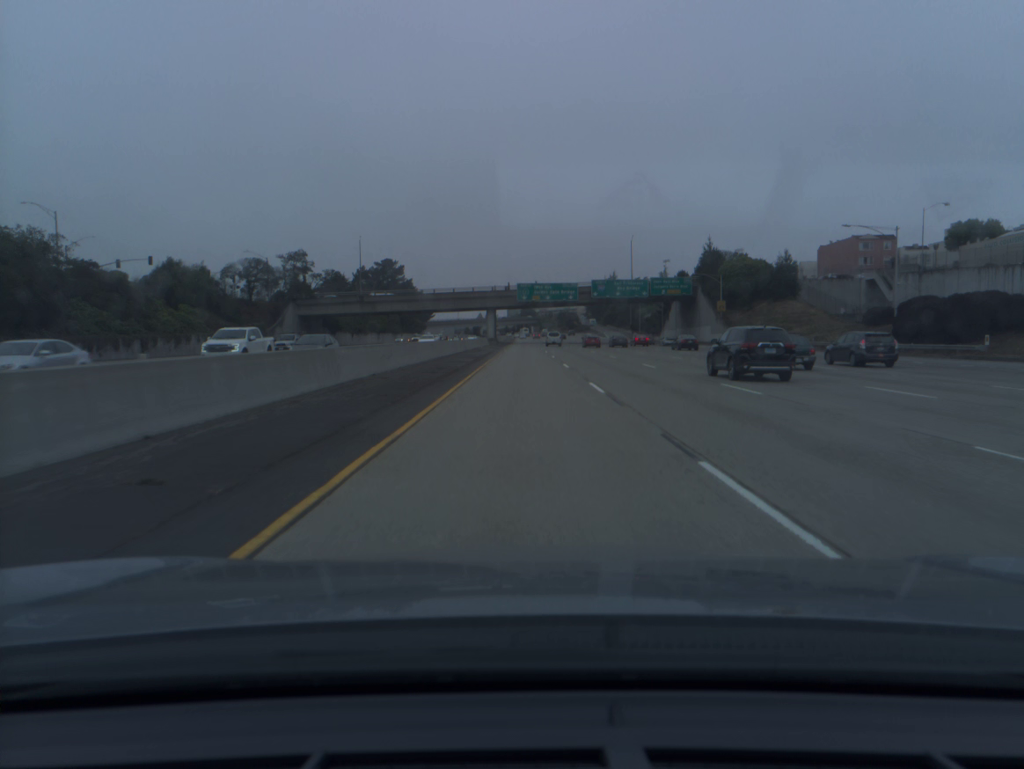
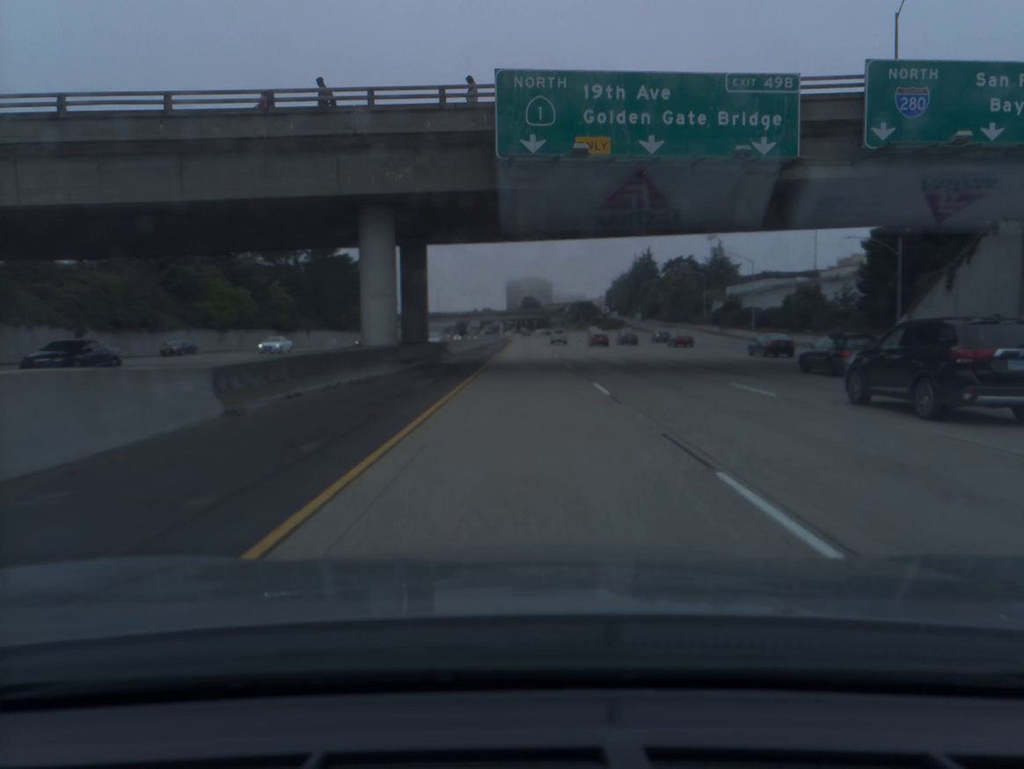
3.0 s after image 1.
(-0.4, +100.7) m; 0°
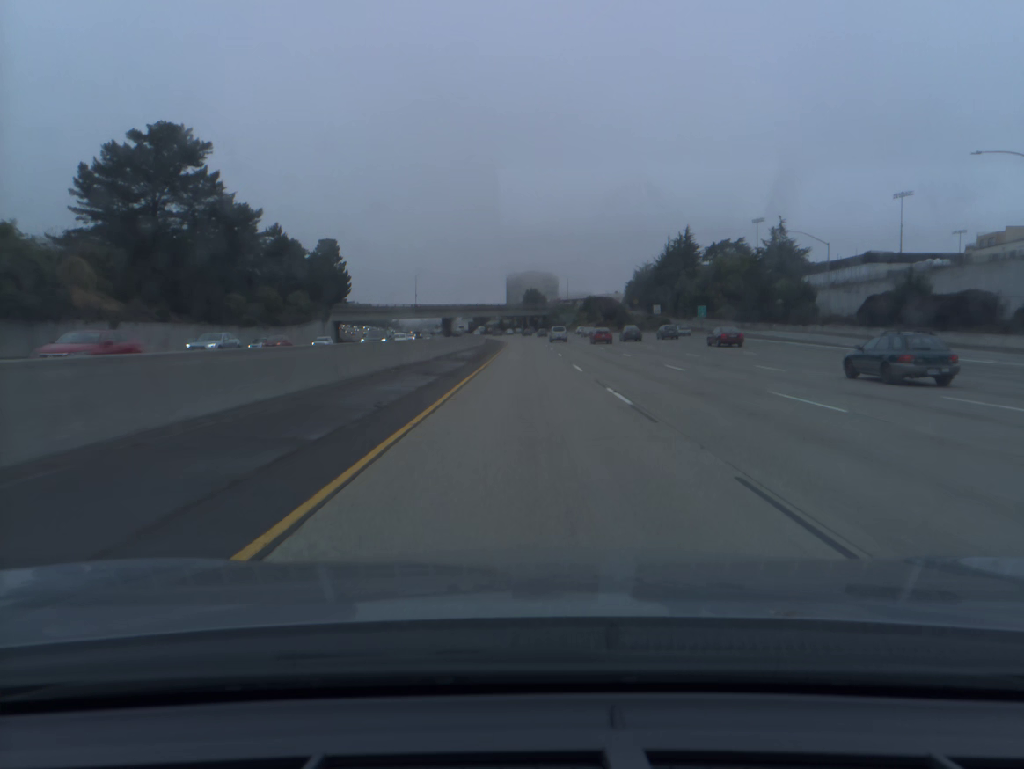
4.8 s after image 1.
(0.0, +60.1) m; 0°
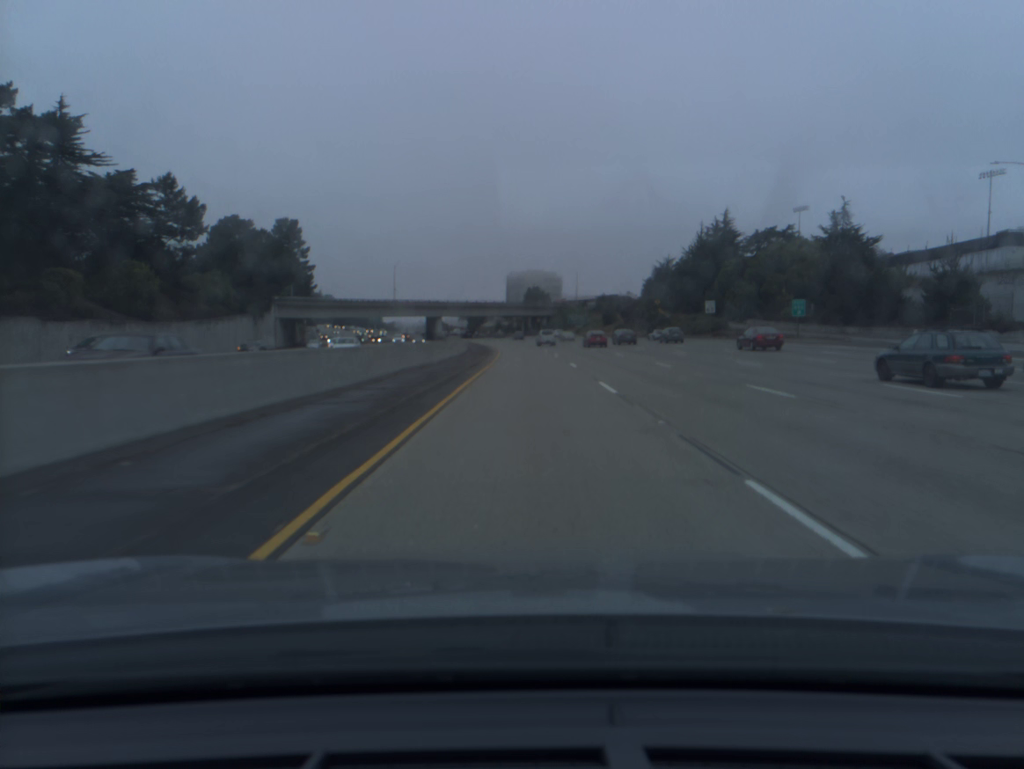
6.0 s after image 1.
(0.0, +39.9) m; 0°
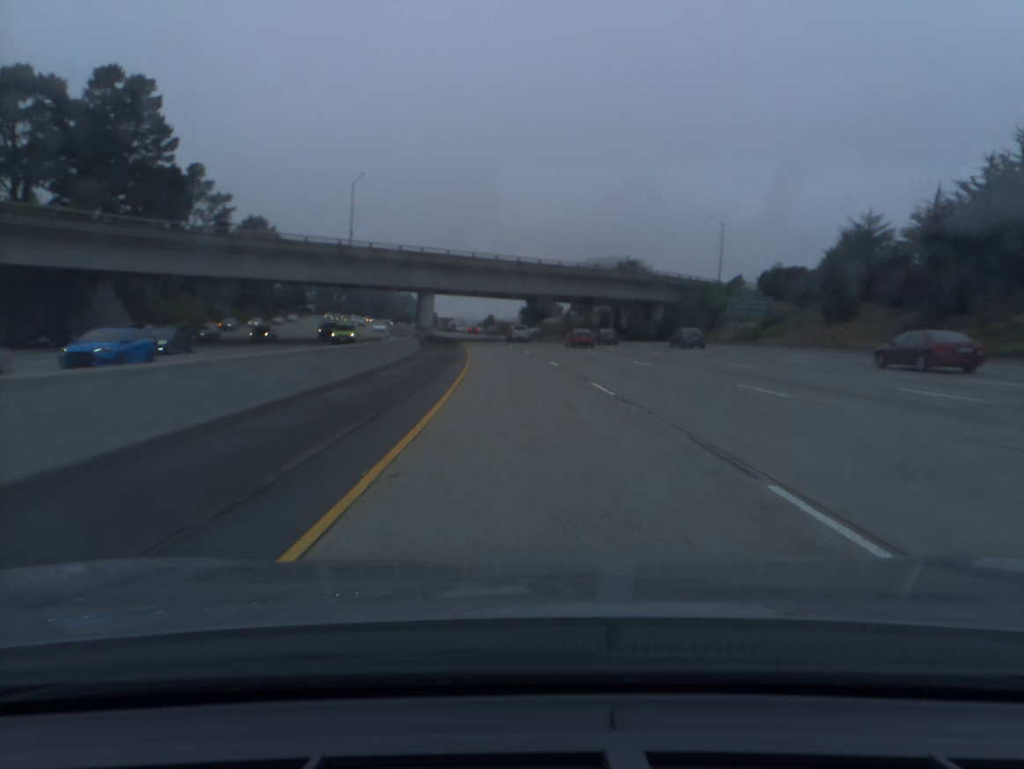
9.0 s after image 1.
(-2.7, +99.8) m; -5°
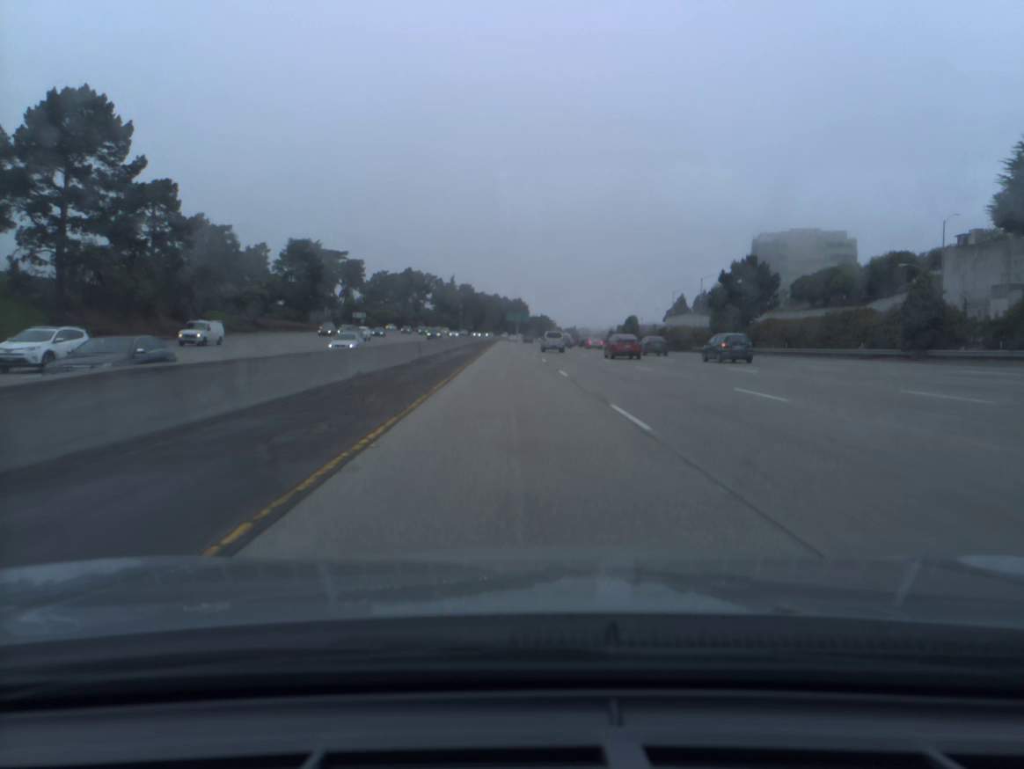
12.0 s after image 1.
(-8.0, +99.5) m; -9°
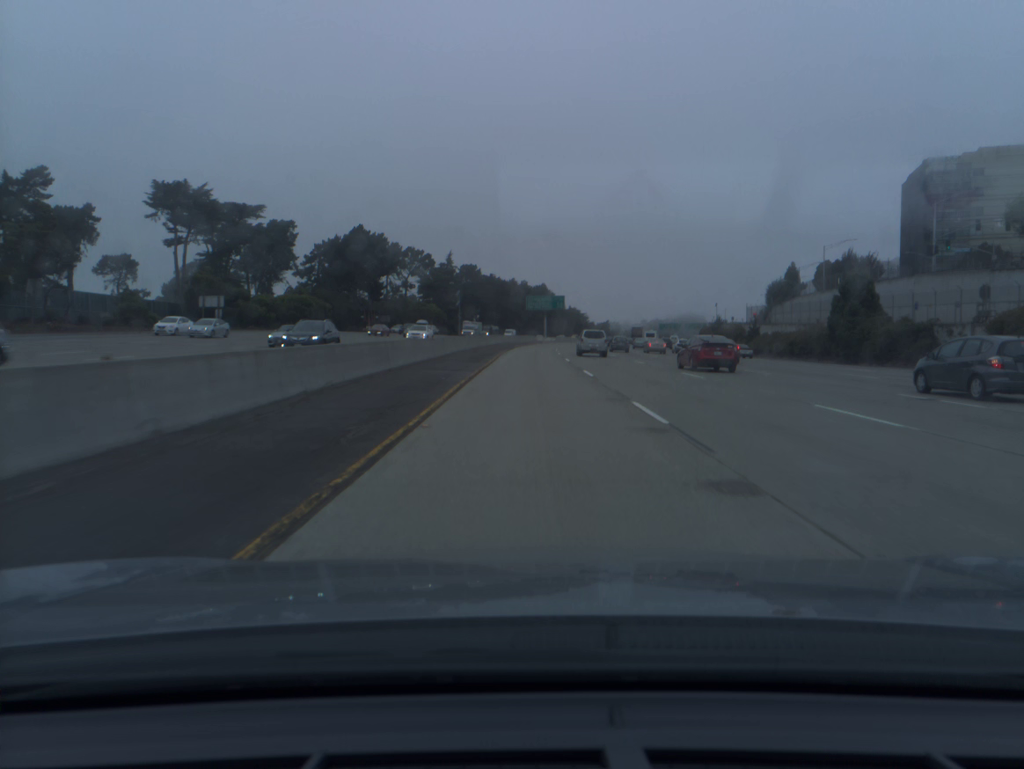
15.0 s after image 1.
(-2.9, +100.1) m; -2°
